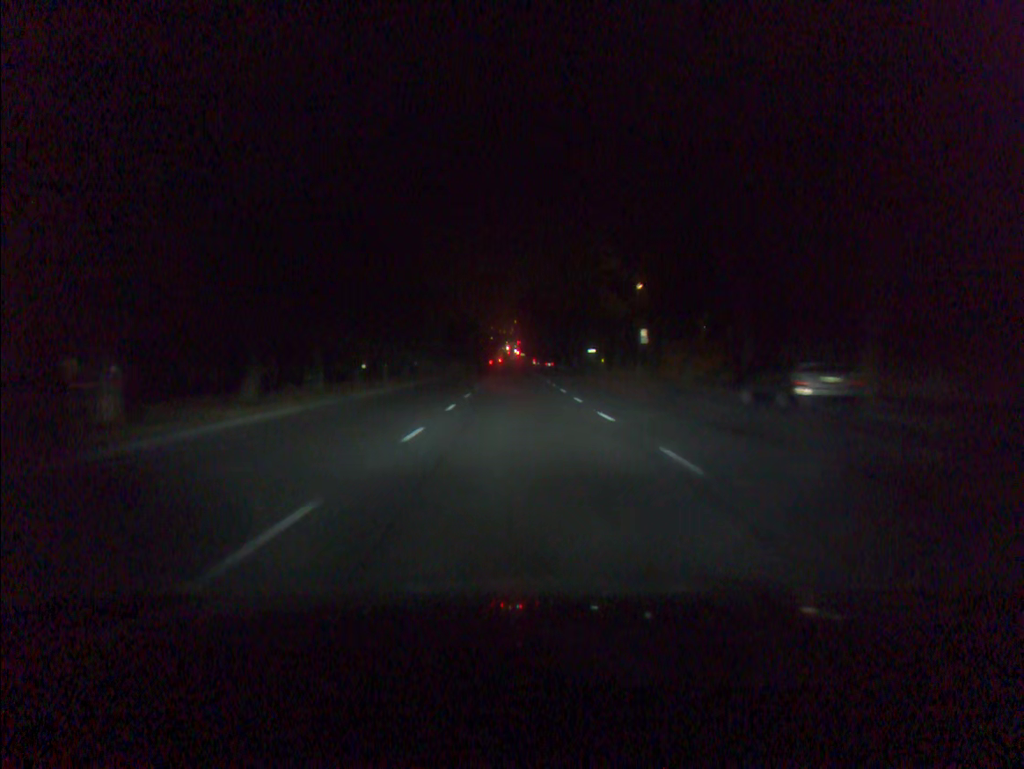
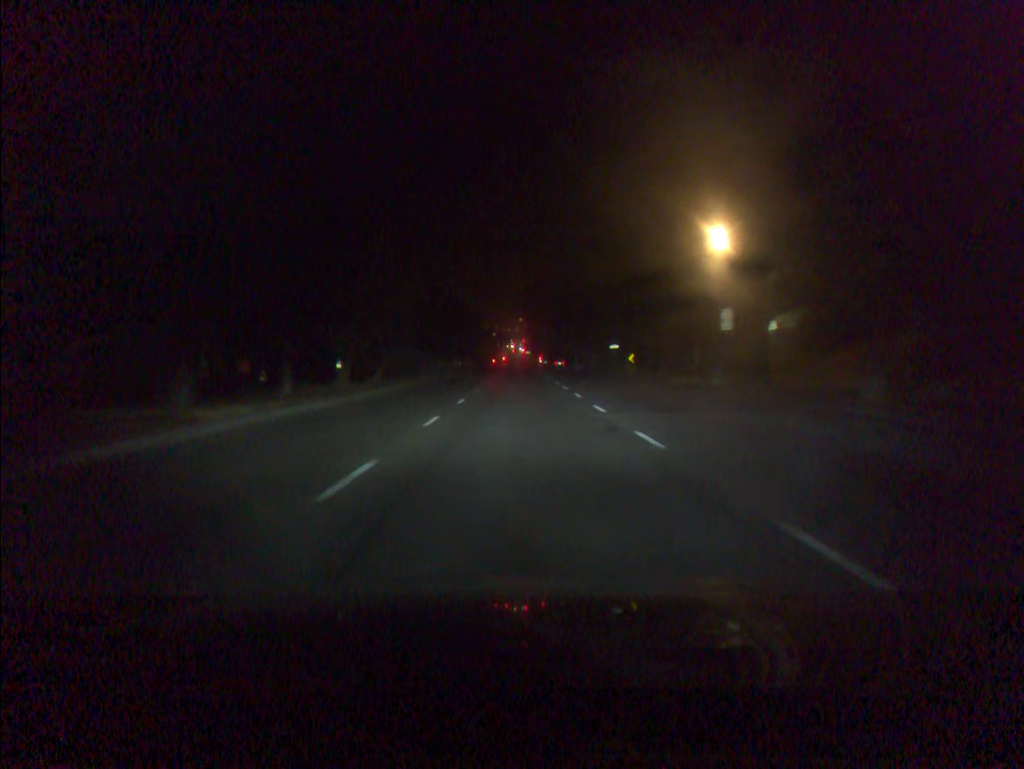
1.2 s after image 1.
(-0.1, +19.7) m; 0°
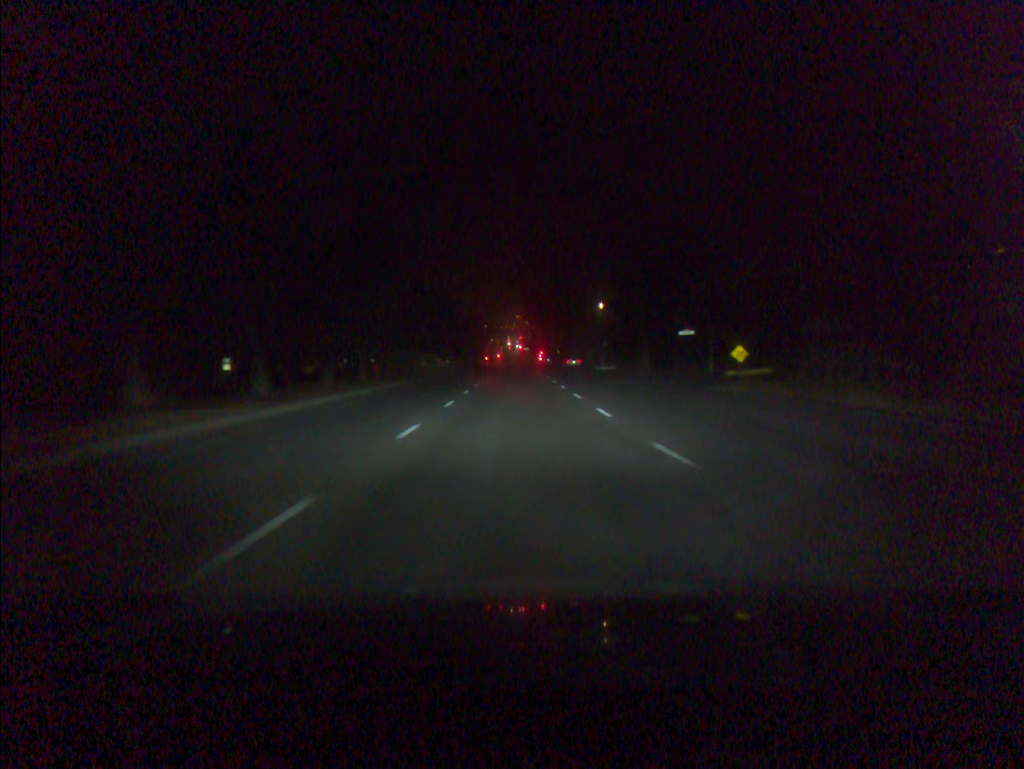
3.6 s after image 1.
(0.0, +38.7) m; 0°
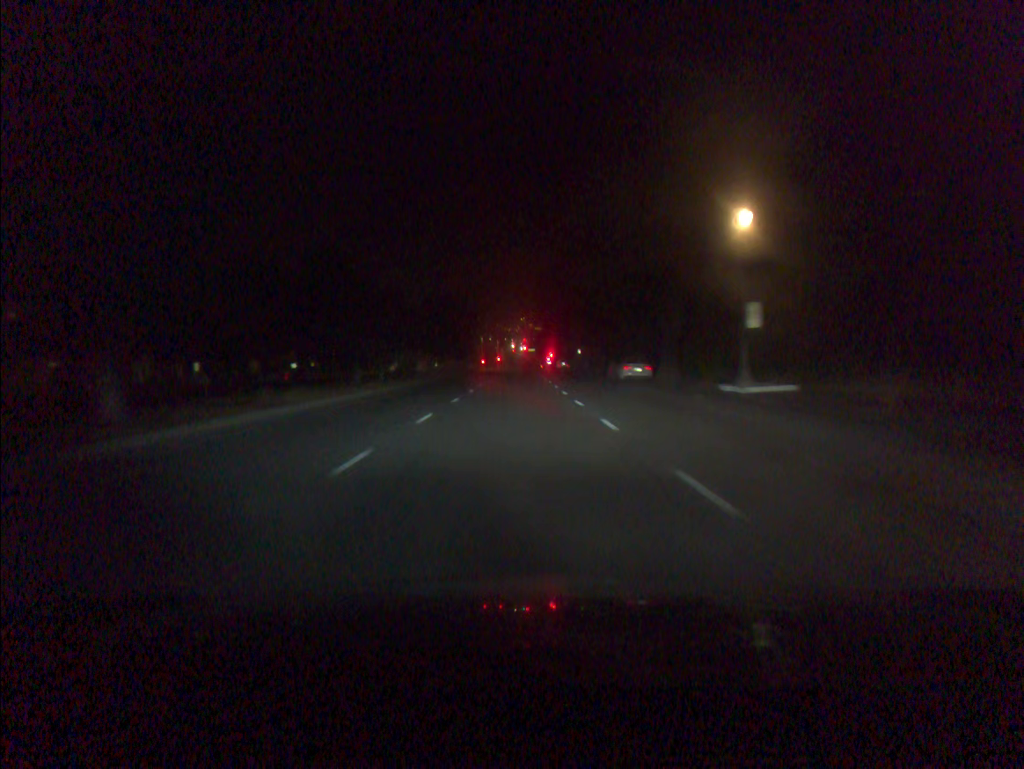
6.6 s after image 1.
(+0.1, +46.9) m; 0°
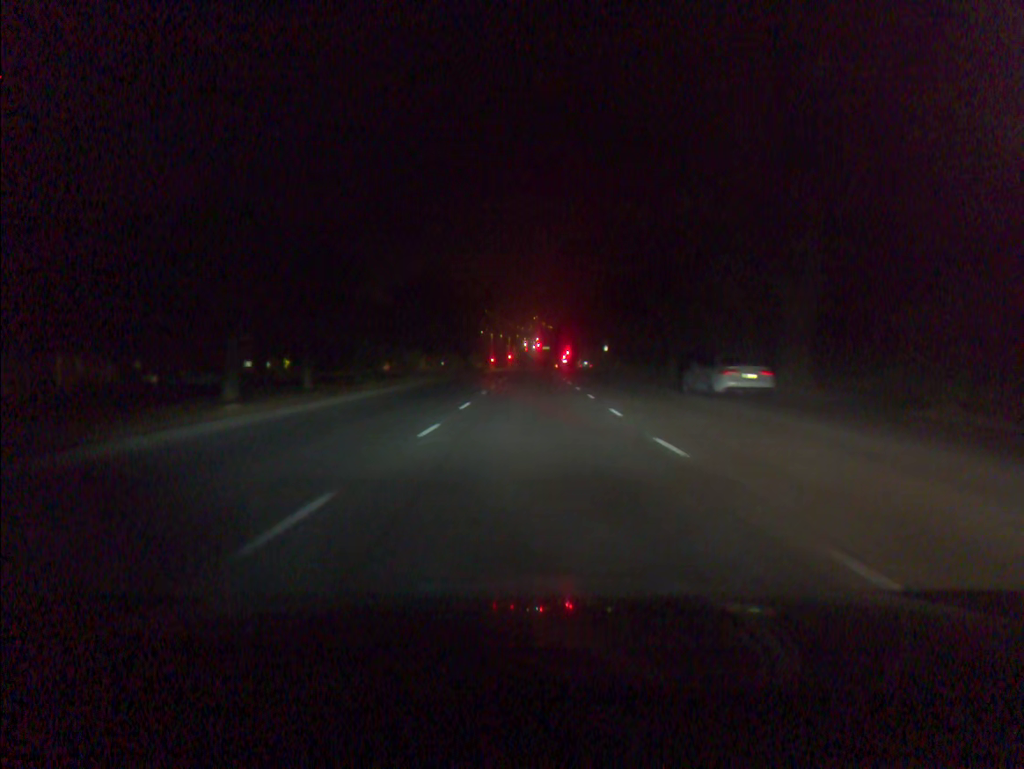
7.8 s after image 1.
(-0.2, +18.3) m; -1°
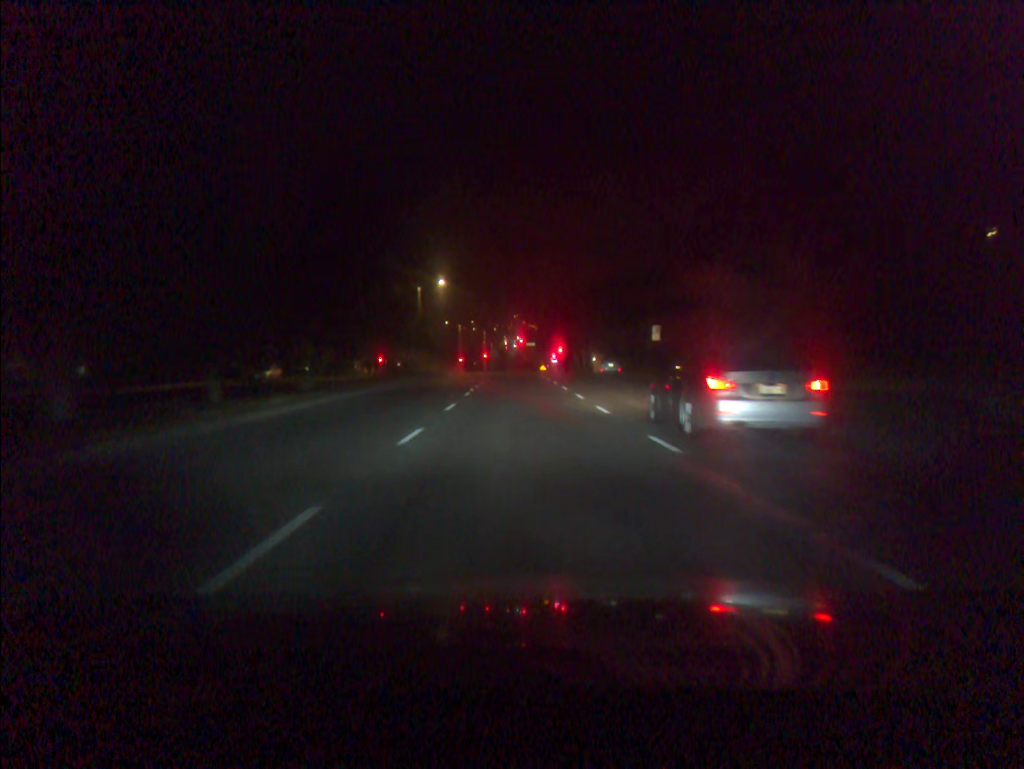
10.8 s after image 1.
(+0.6, +44.4) m; +1°
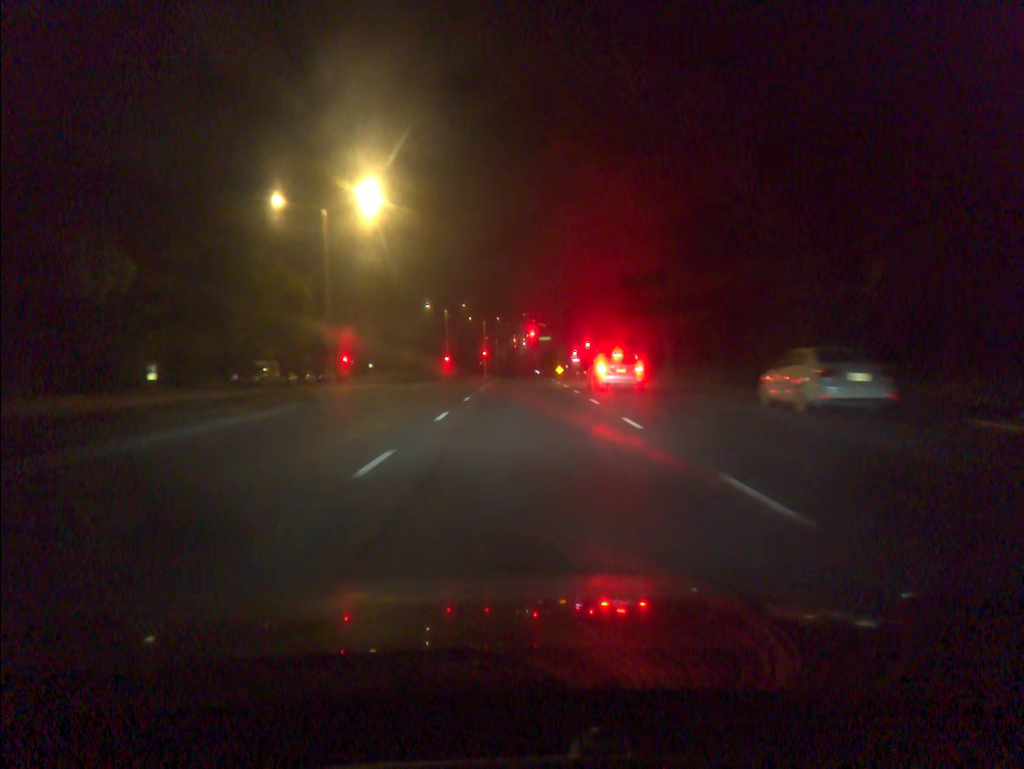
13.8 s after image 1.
(-0.3, +40.1) m; -1°
